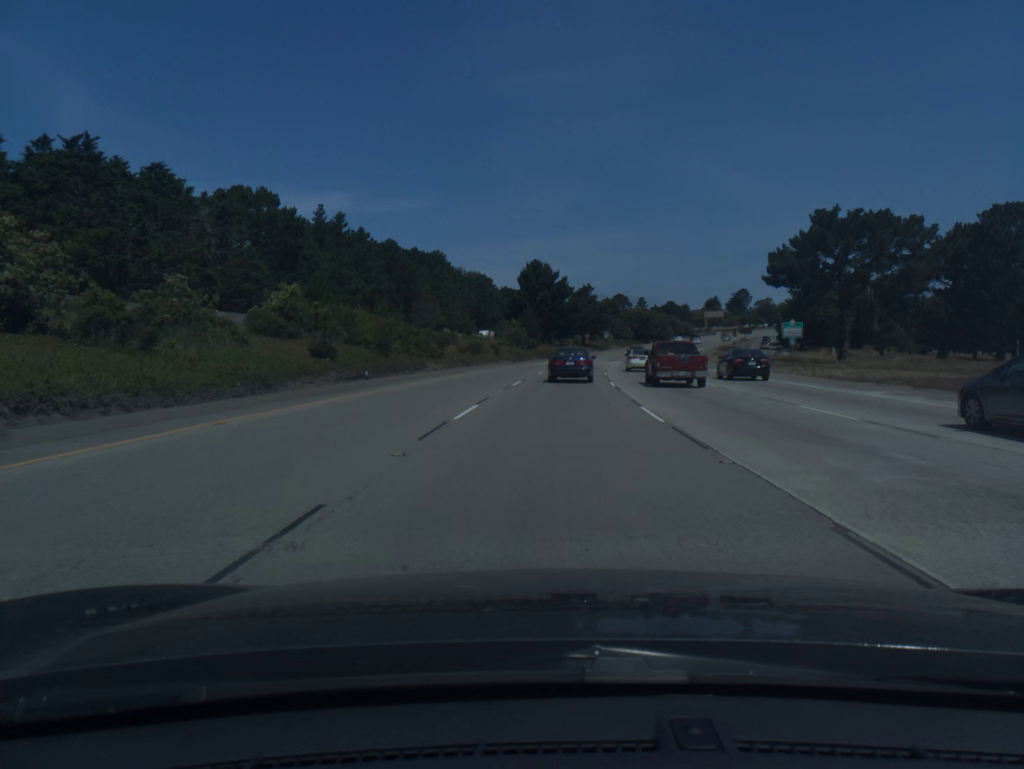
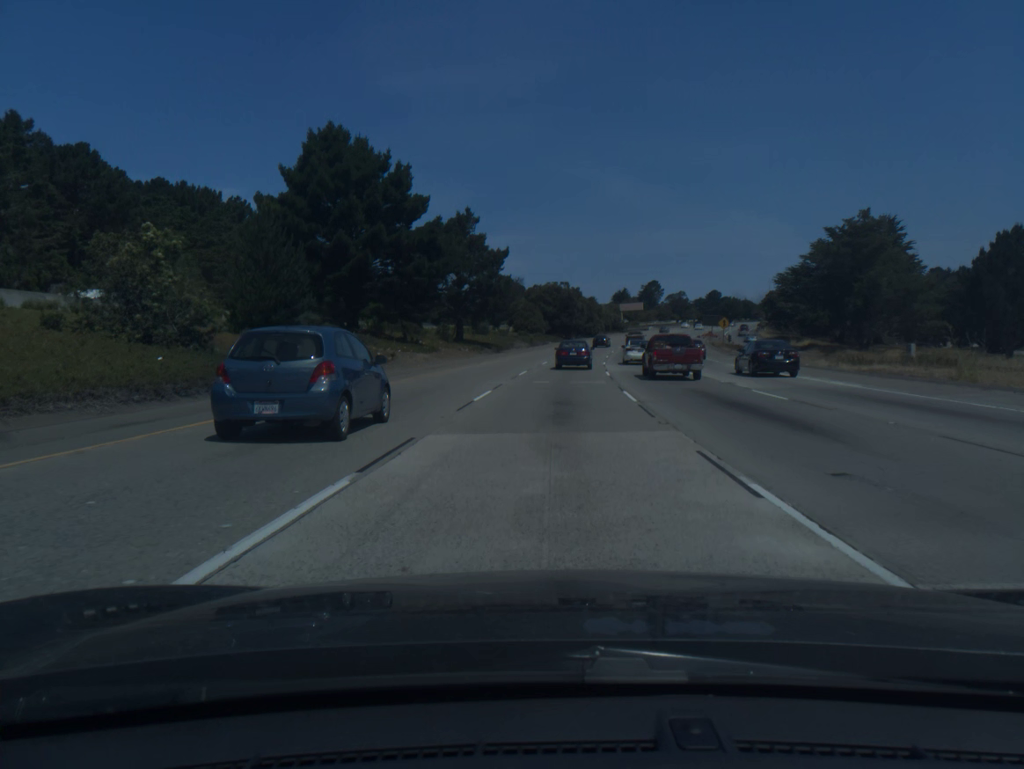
(+6.0, +83.2) m; +8°
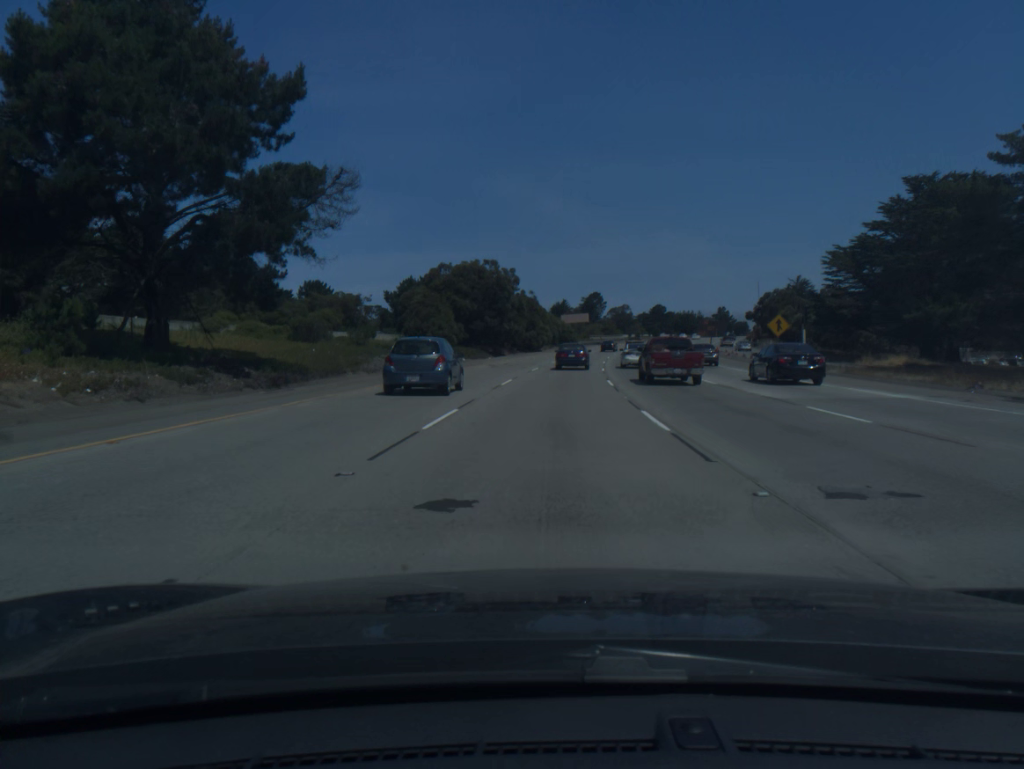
(+2.2, +49.7) m; +5°
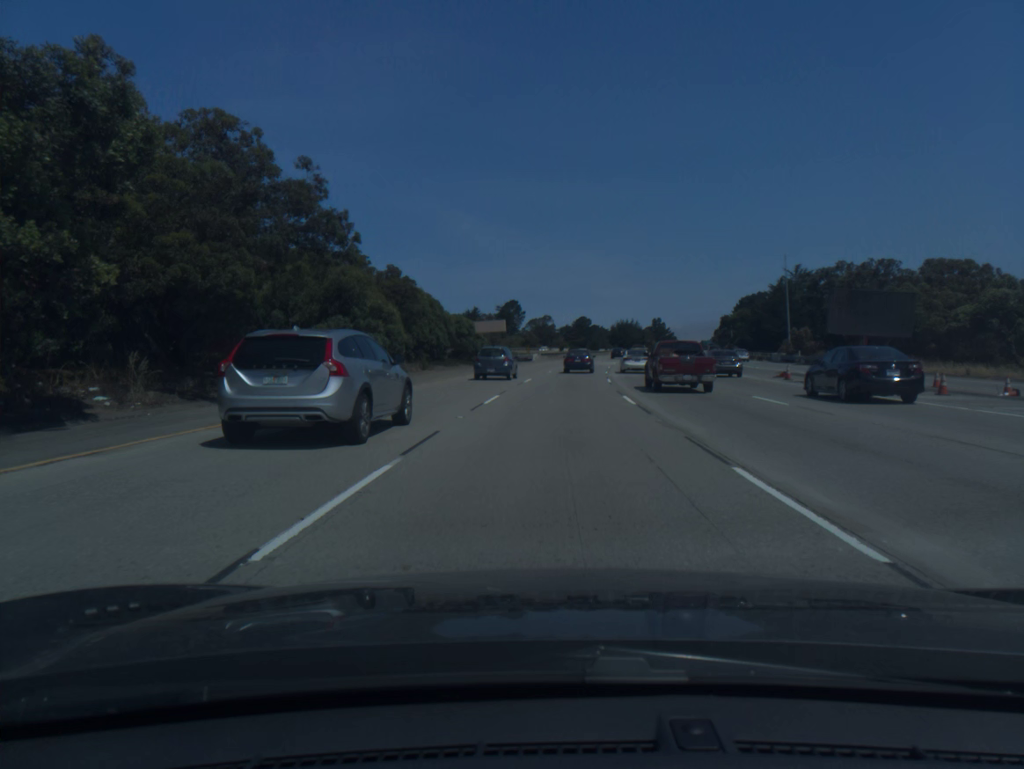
(+3.4, +65.7) m; +6°
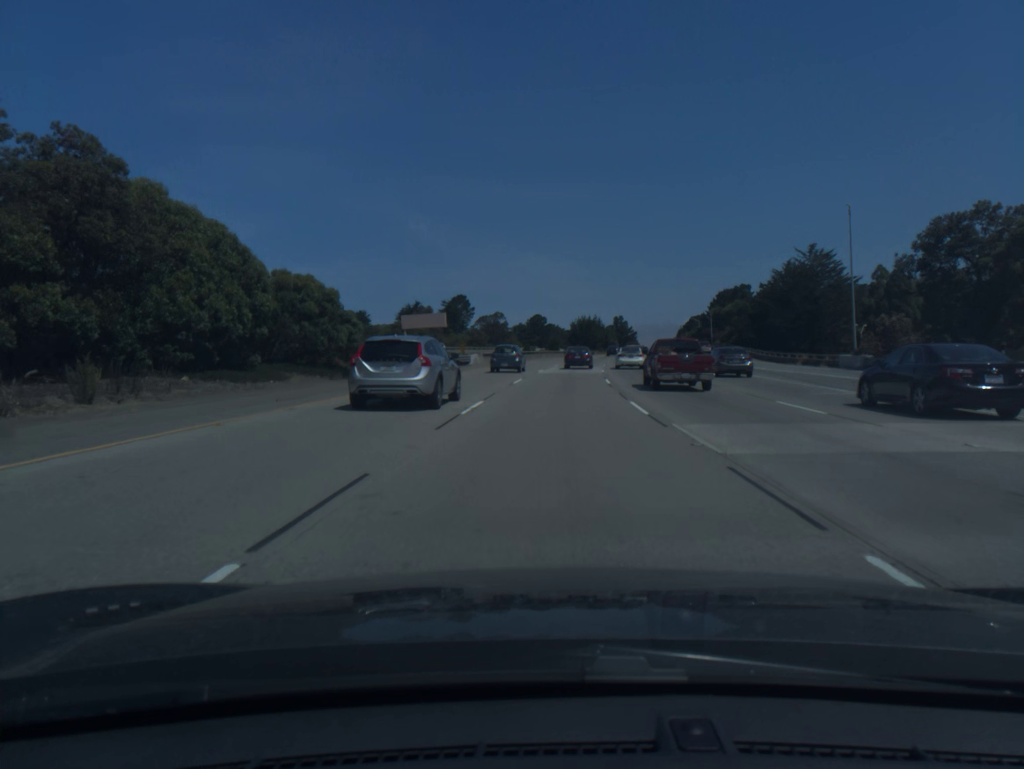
(+0.9, +32.8) m; +3°
